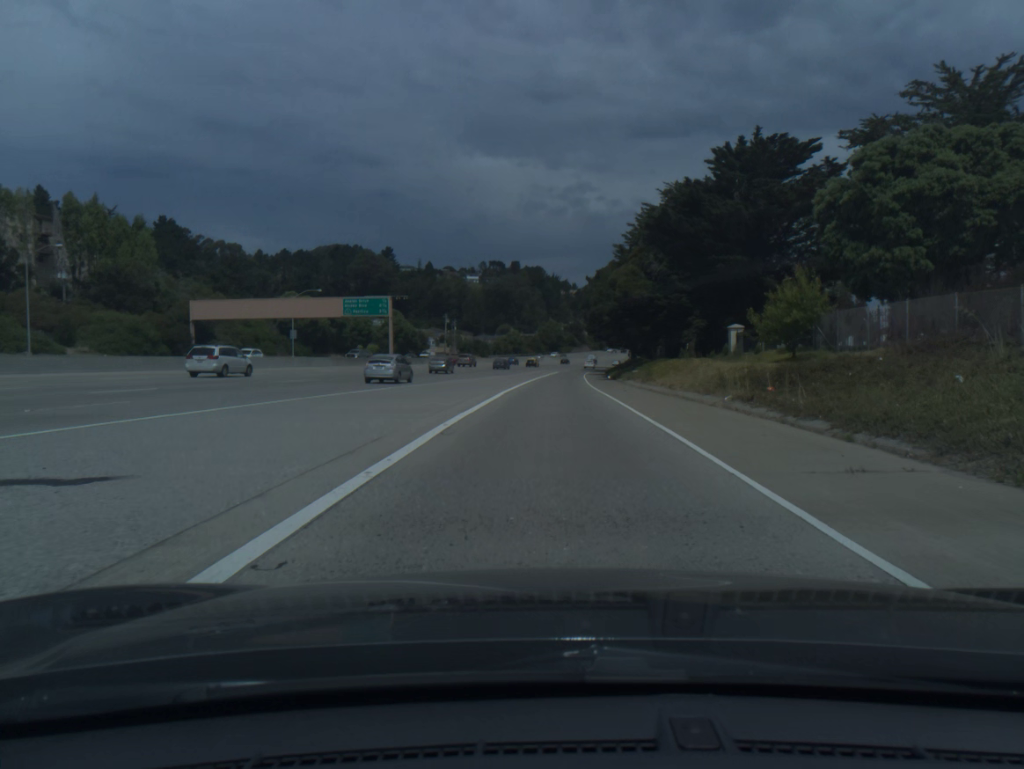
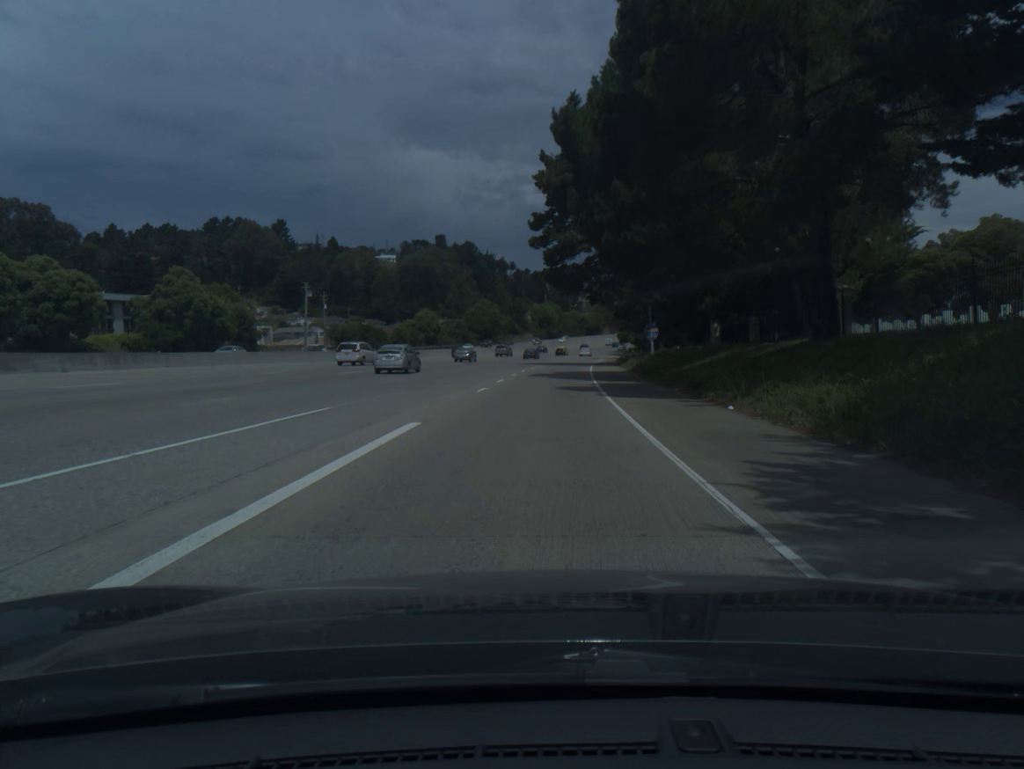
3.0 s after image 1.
(+3.1, +85.4) m; +4°
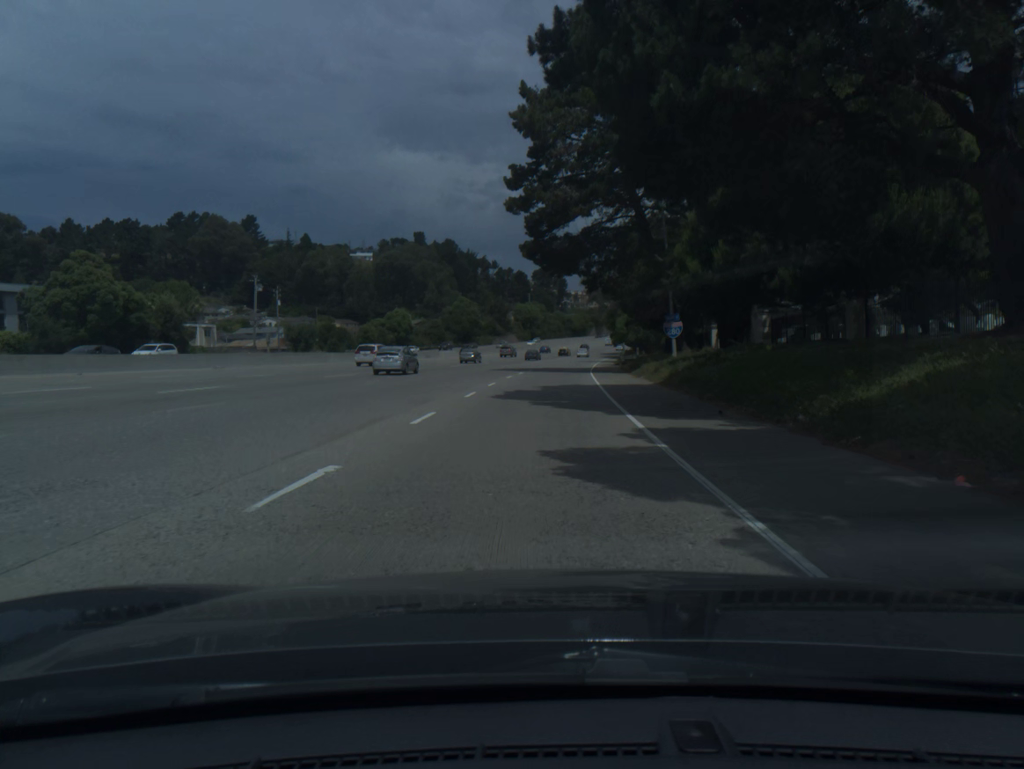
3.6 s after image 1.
(+0.2, +16.9) m; +1°
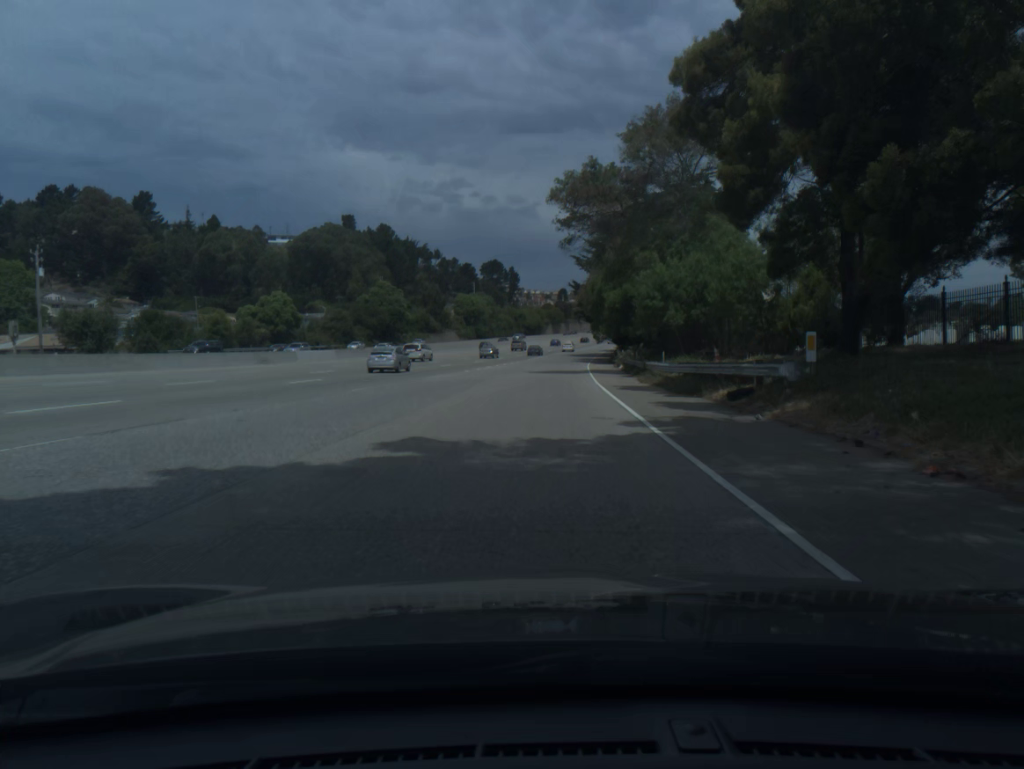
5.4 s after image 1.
(+1.6, +50.8) m; +4°
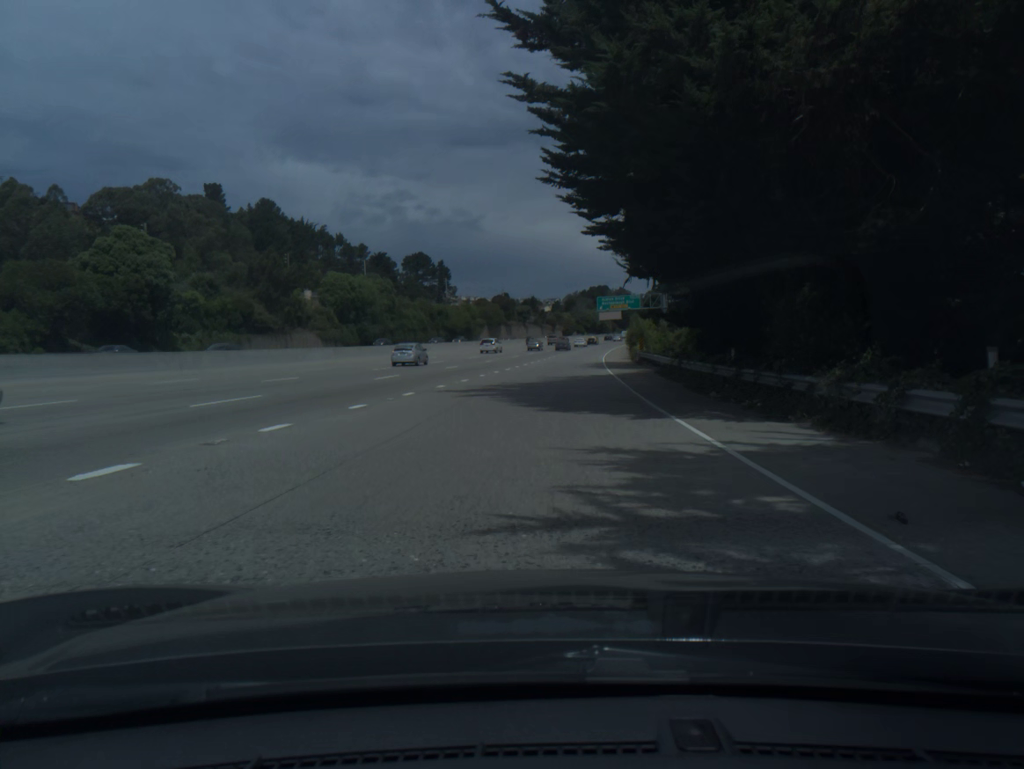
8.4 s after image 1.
(+3.1, +84.4) m; +4°
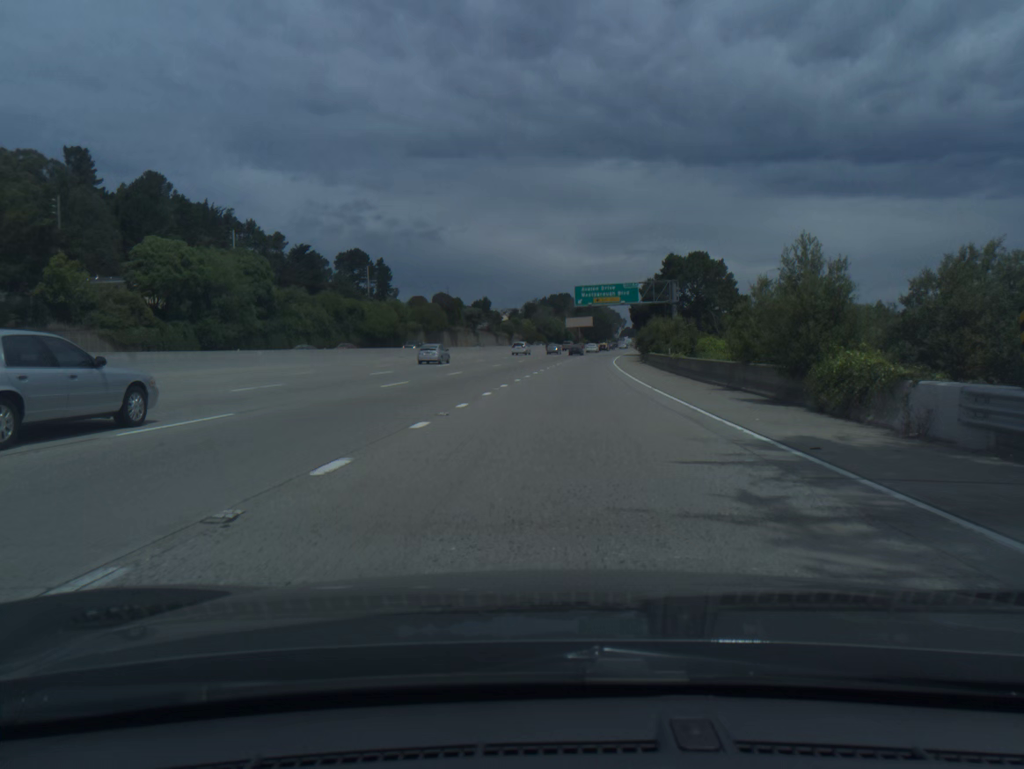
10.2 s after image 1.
(+1.1, +49.8) m; +3°
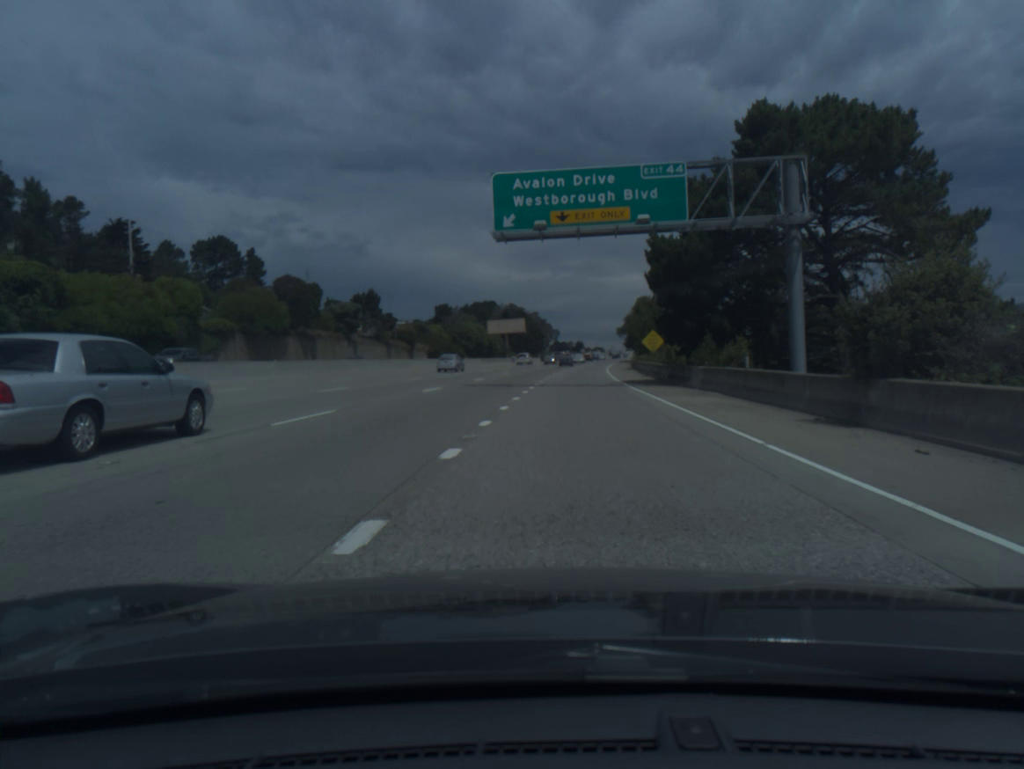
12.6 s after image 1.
(+3.2, +66.6) m; +5°
